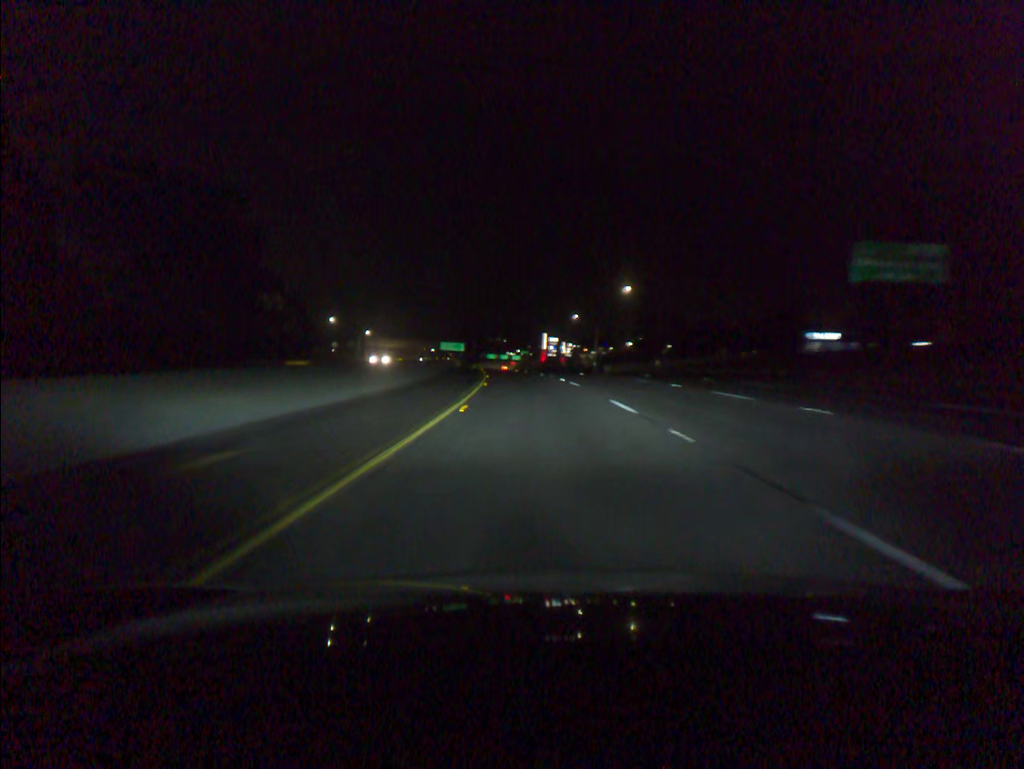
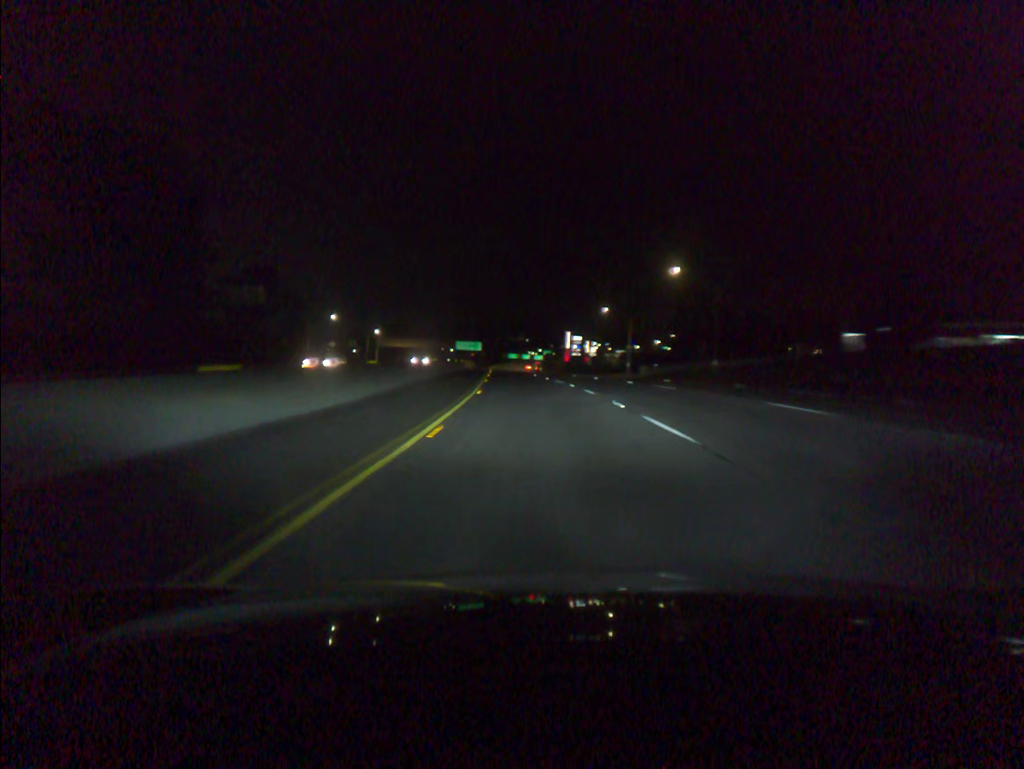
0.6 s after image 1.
(-0.3, +19.8) m; -2°
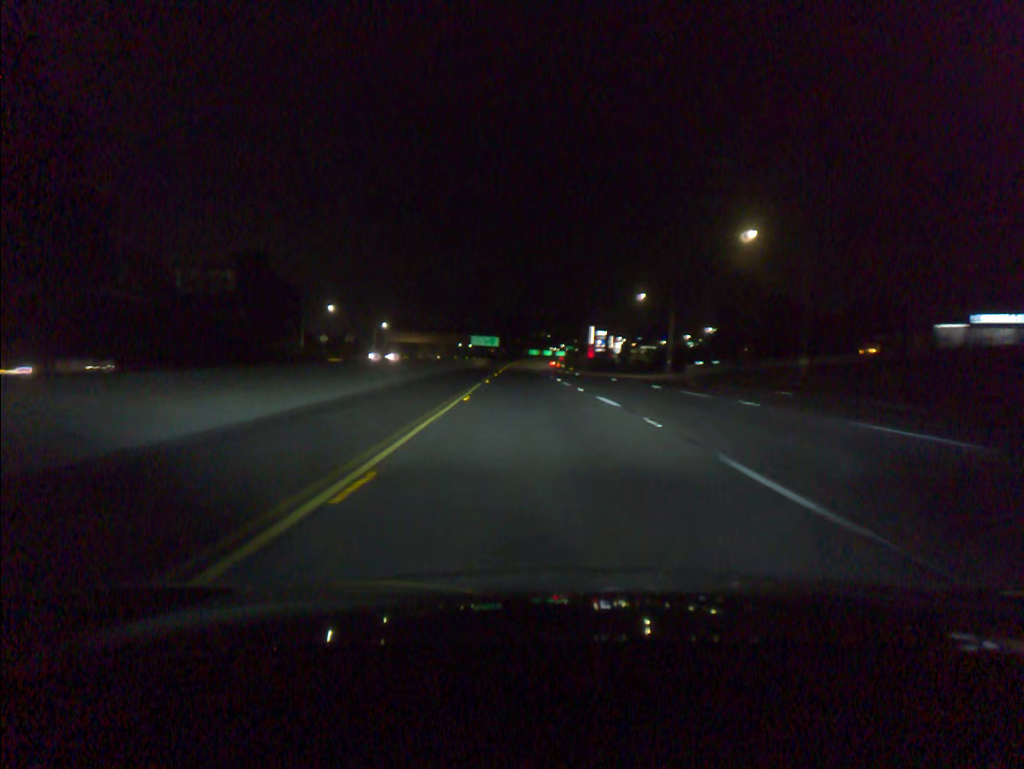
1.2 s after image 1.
(-0.3, +19.8) m; -2°
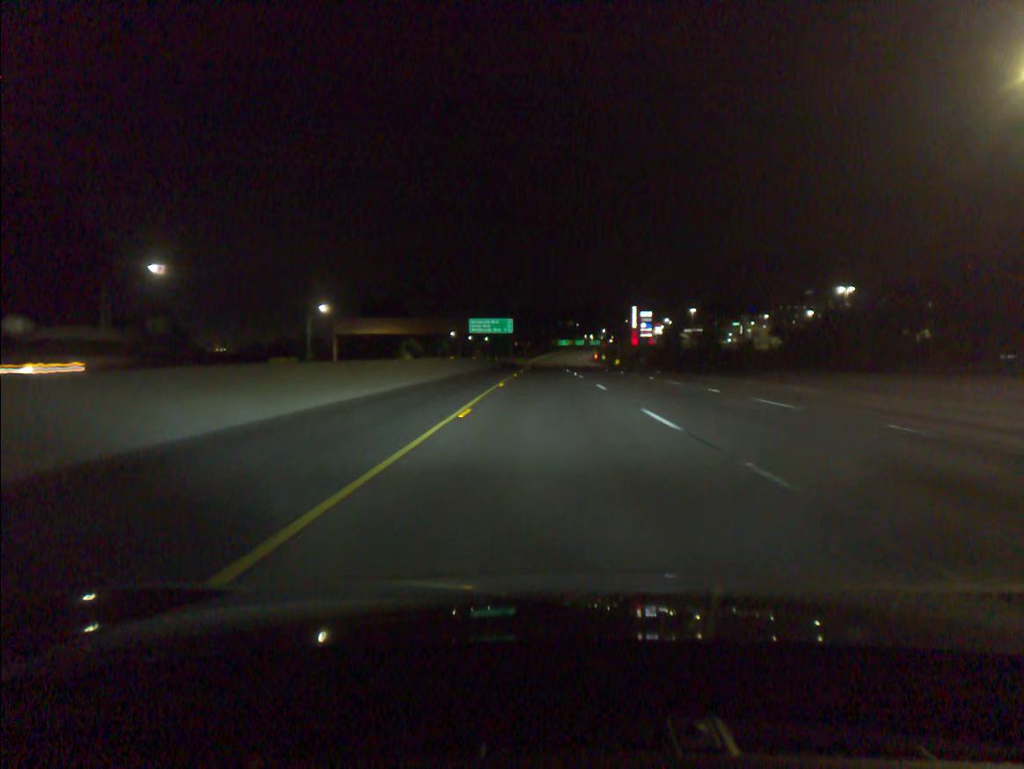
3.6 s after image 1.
(-2.4, +79.3) m; -2°
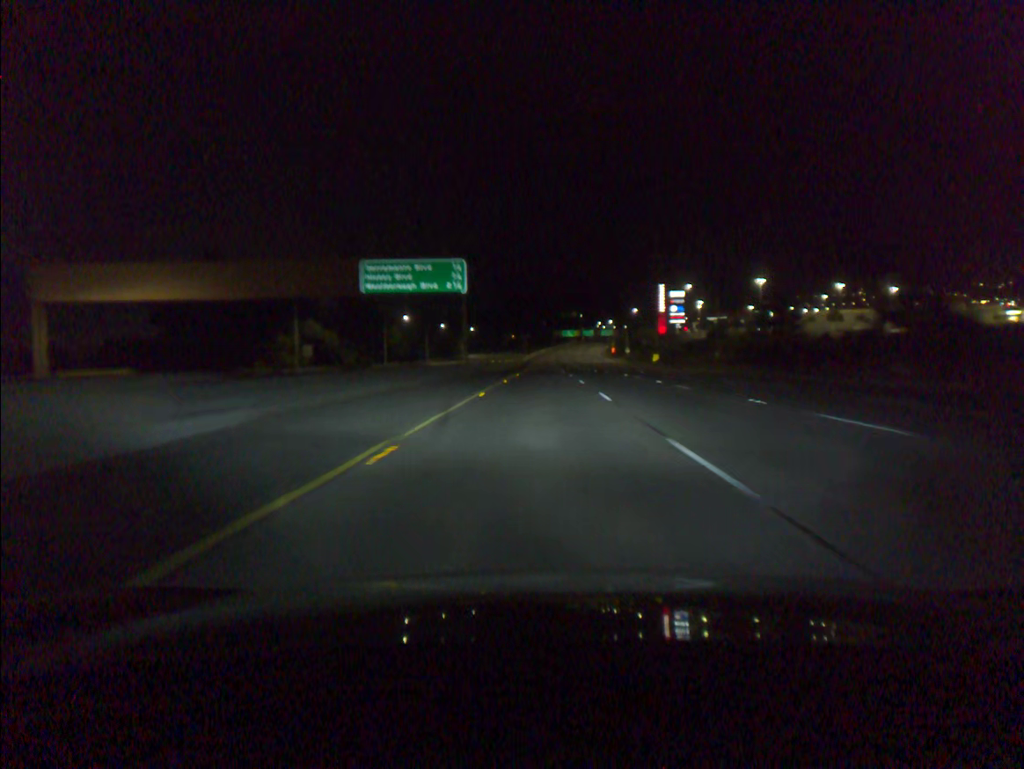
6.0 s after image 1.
(+0.3, +79.1) m; 0°
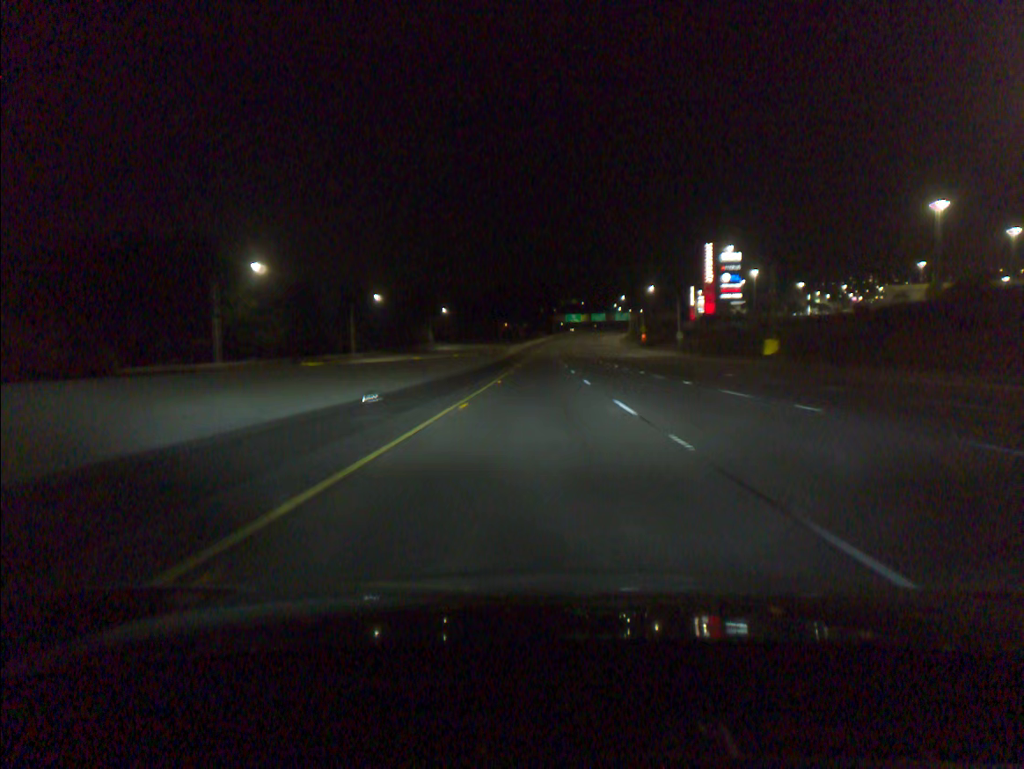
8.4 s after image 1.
(+0.1, +79.0) m; 0°
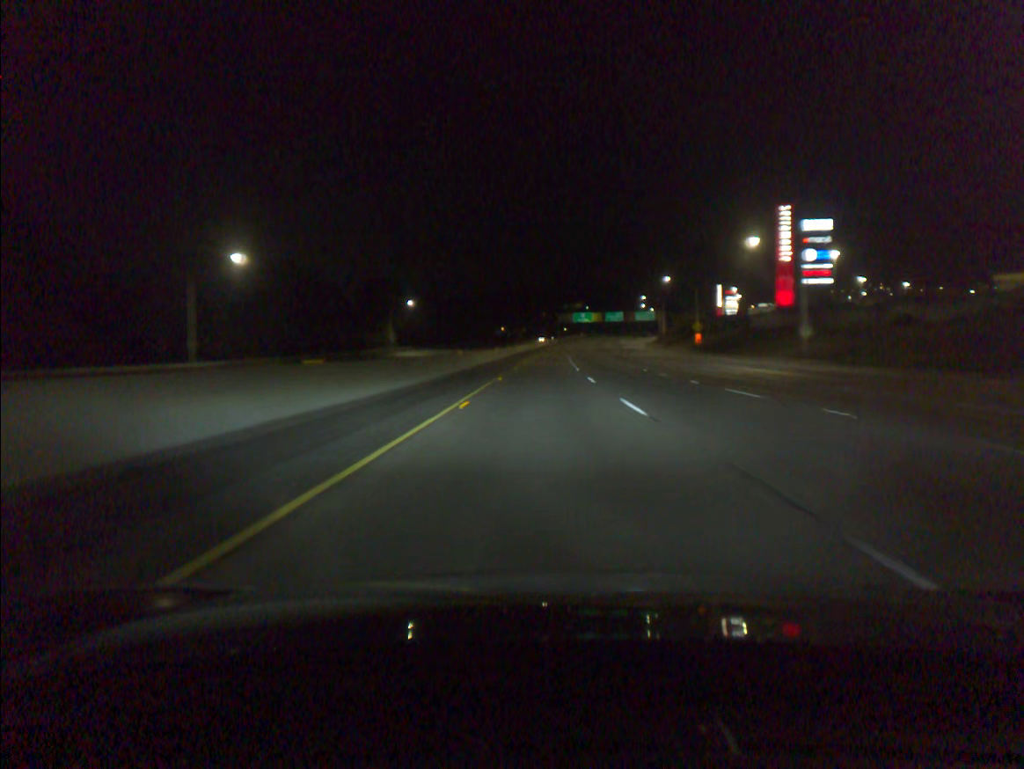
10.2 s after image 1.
(-0.1, +59.2) m; 0°
